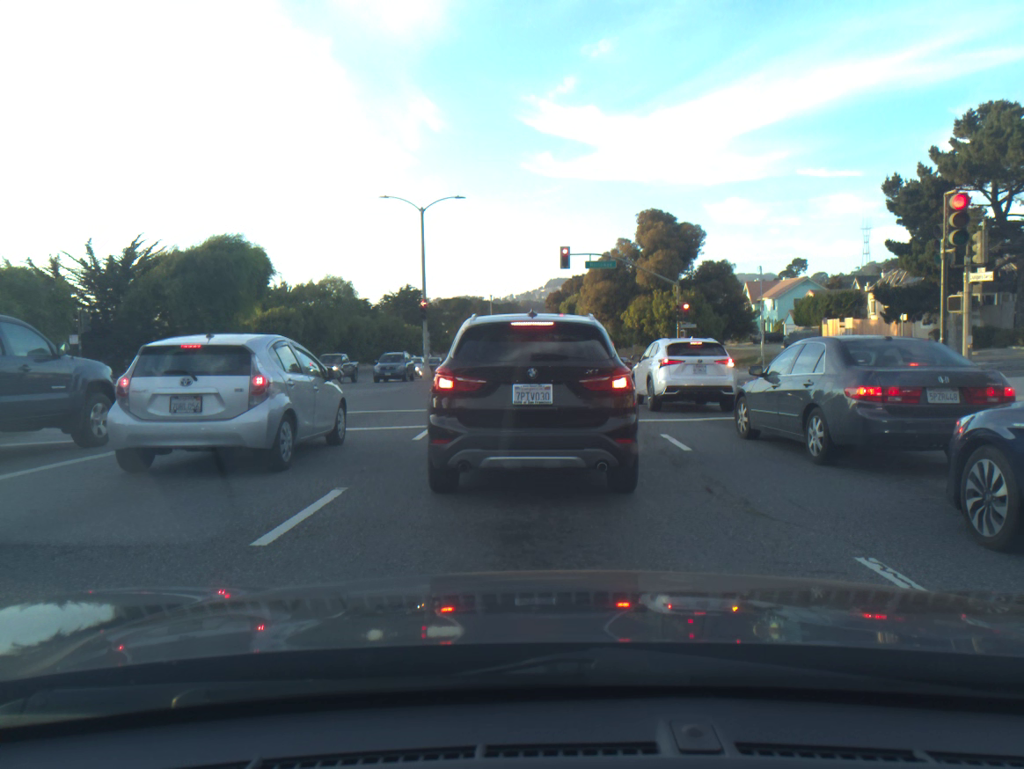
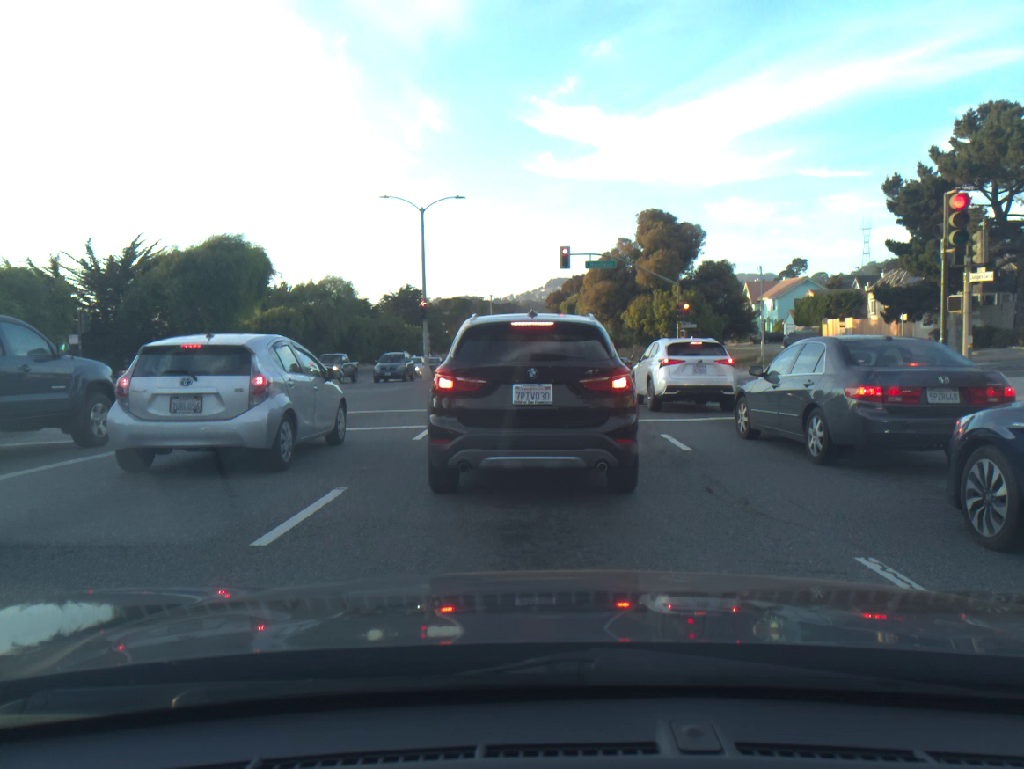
(0.0, 0.0) m; 0°
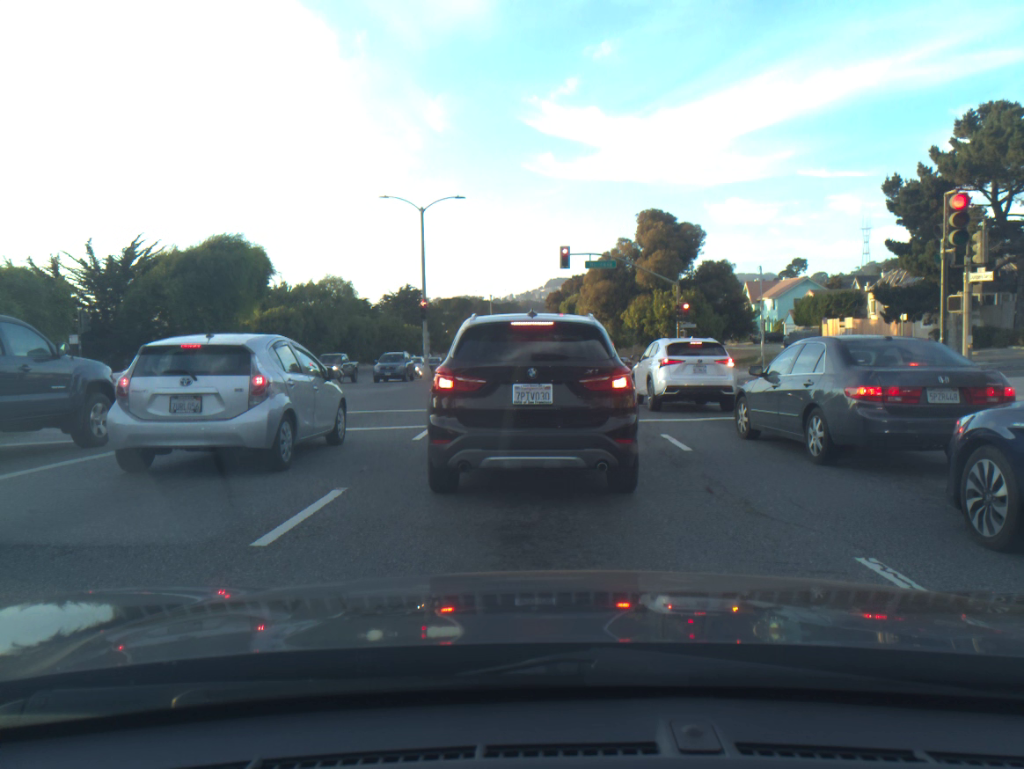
(0.0, 0.0) m; 0°
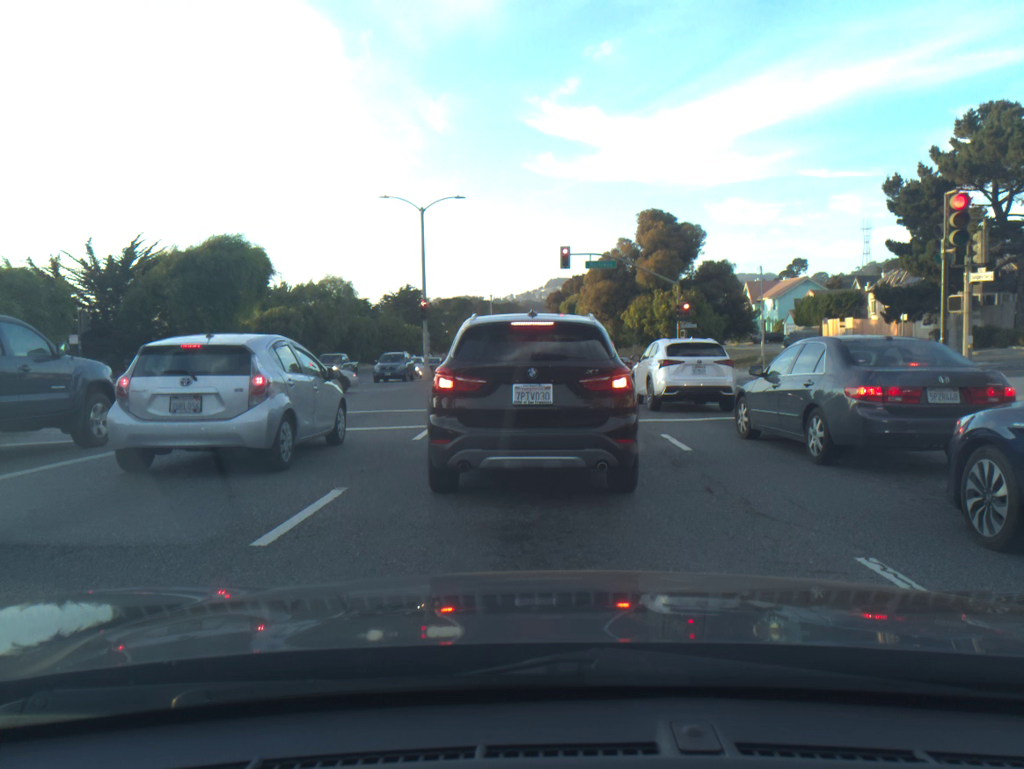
(0.0, 0.0) m; 0°
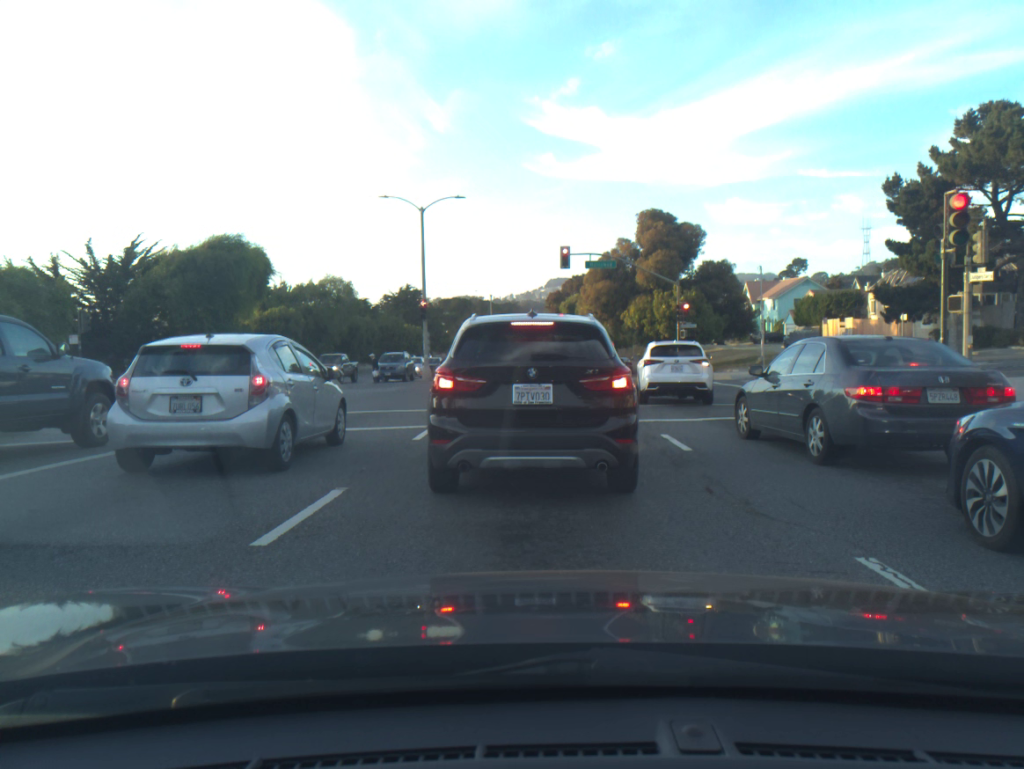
(0.0, 0.0) m; 0°
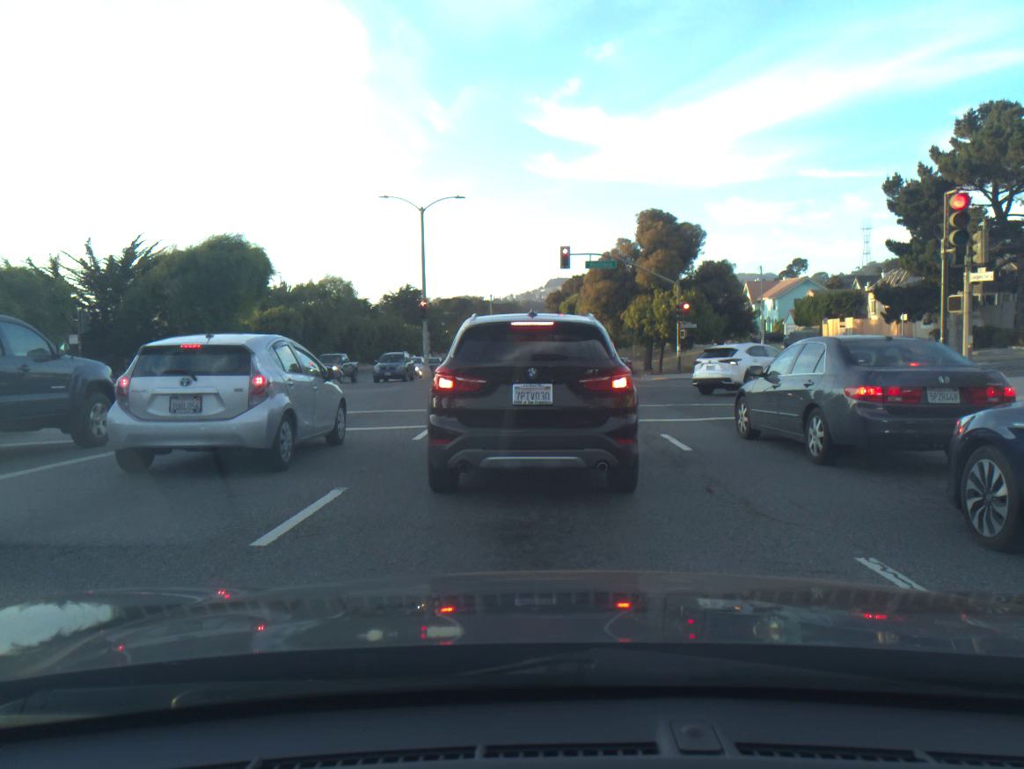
(0.0, -0.1) m; 0°
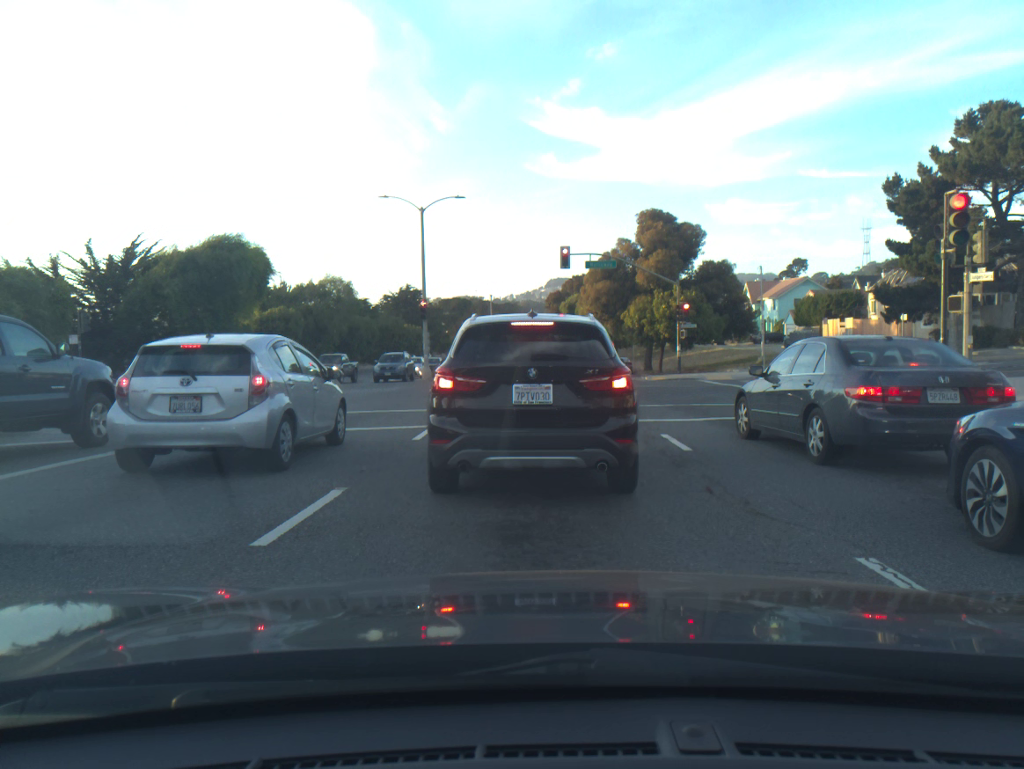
(0.0, 0.0) m; 0°
